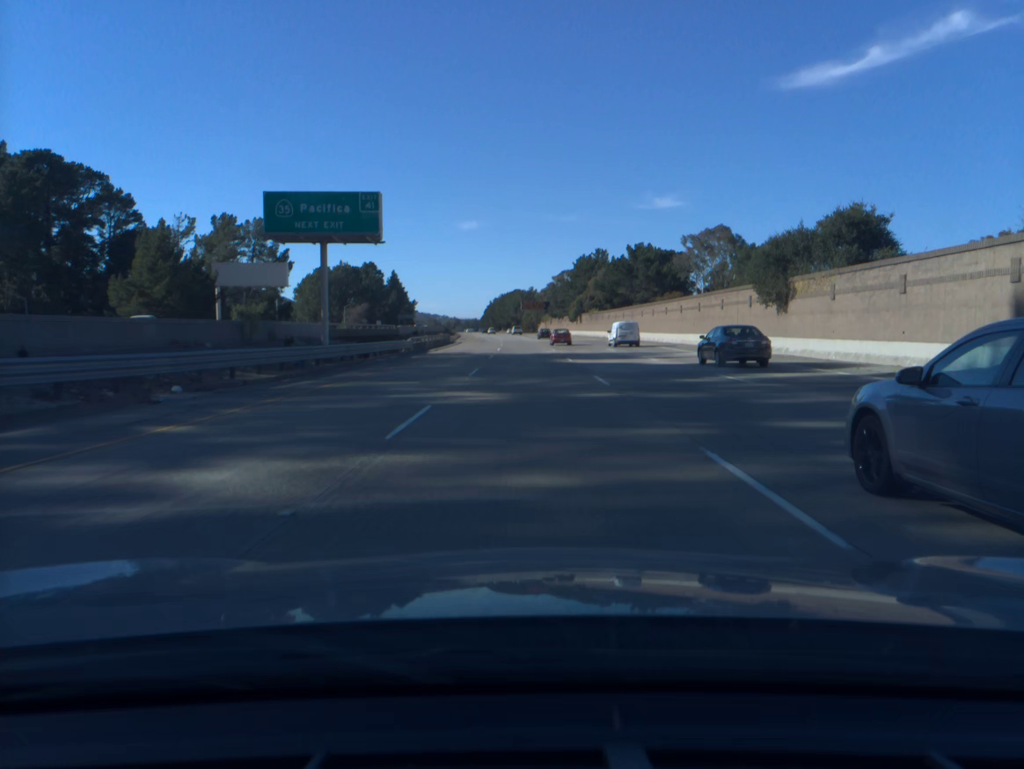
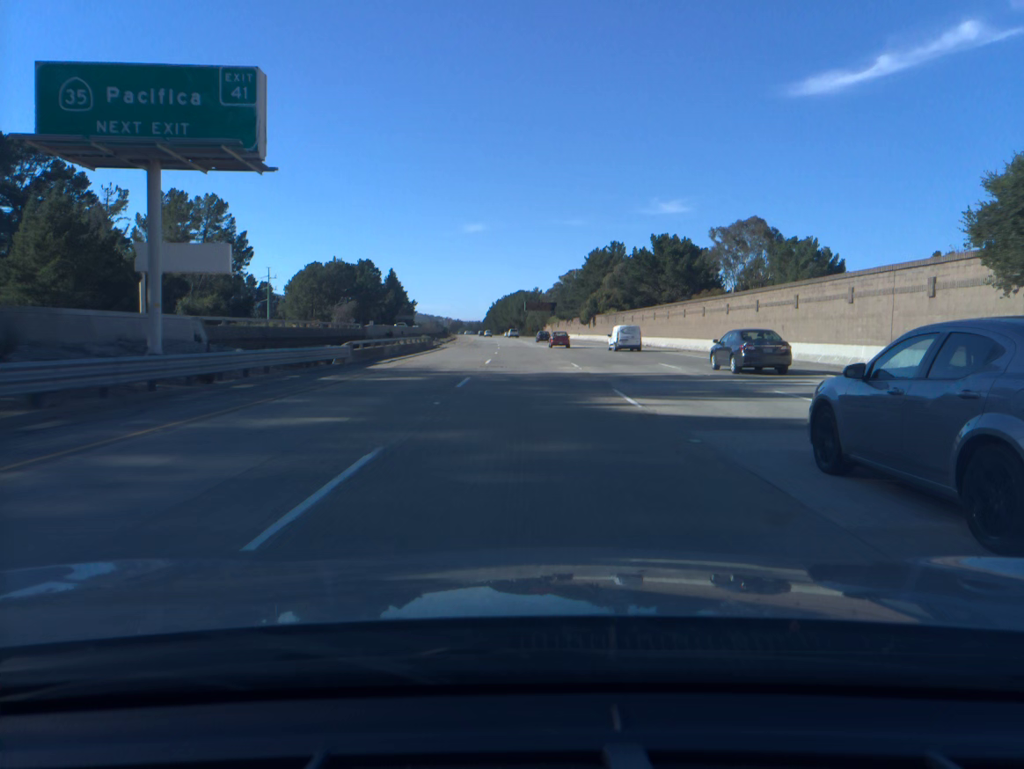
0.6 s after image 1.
(-0.1, +19.7) m; 0°
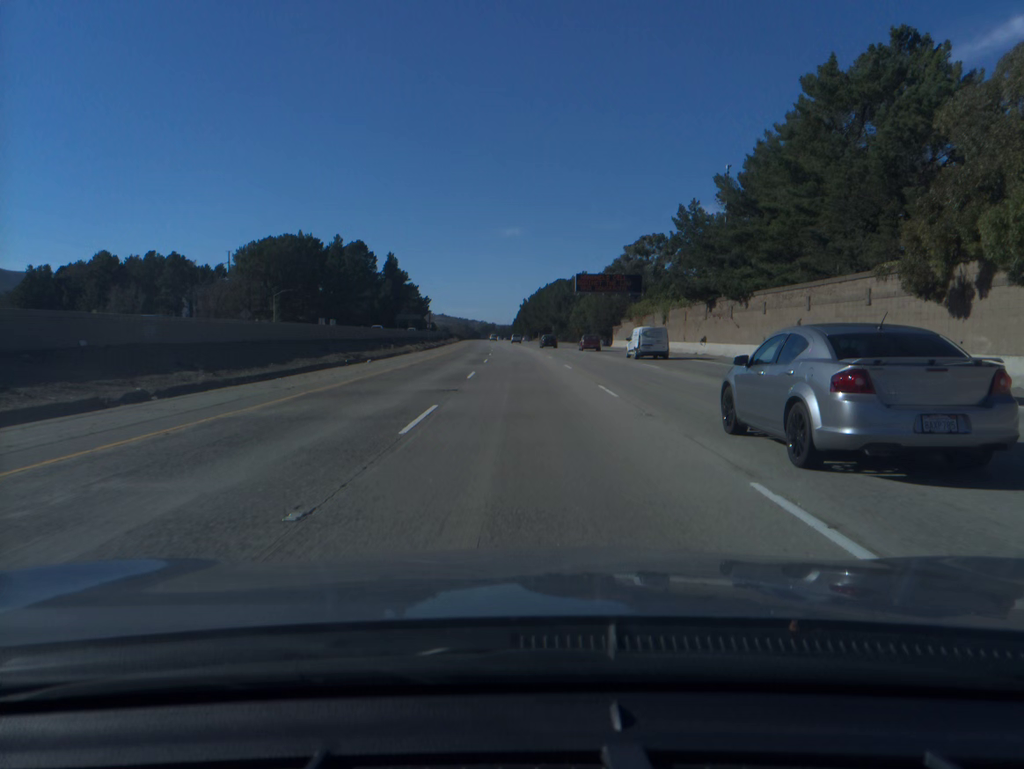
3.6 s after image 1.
(-1.9, +98.9) m; -3°
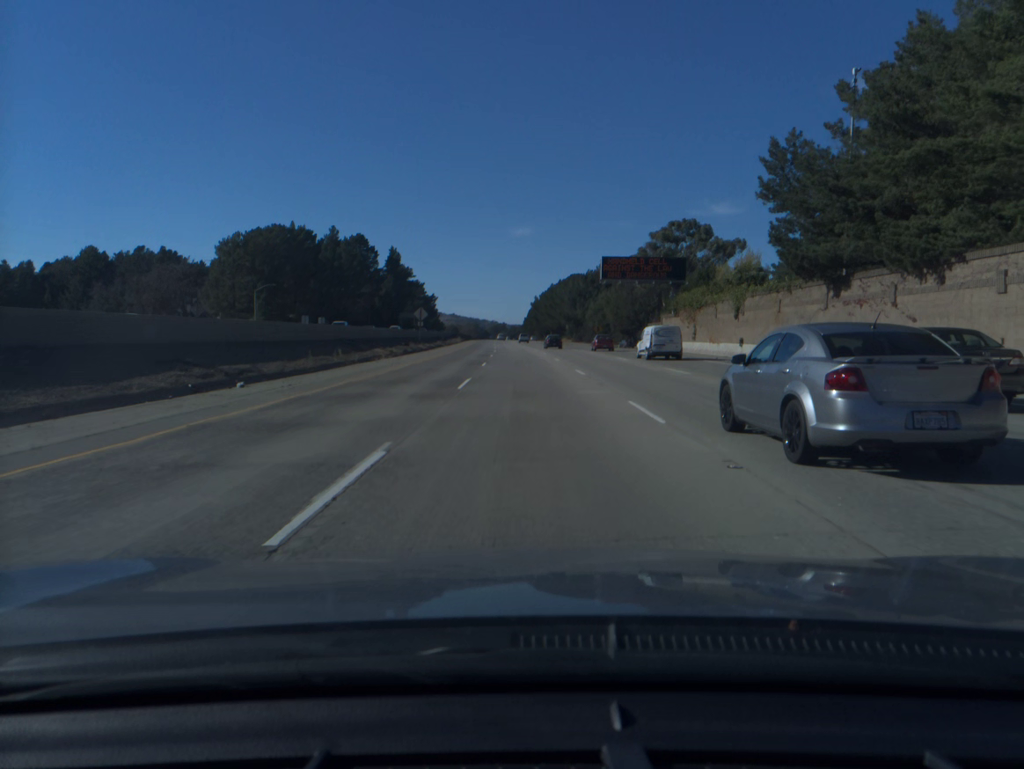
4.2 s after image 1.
(-0.1, +19.9) m; -1°
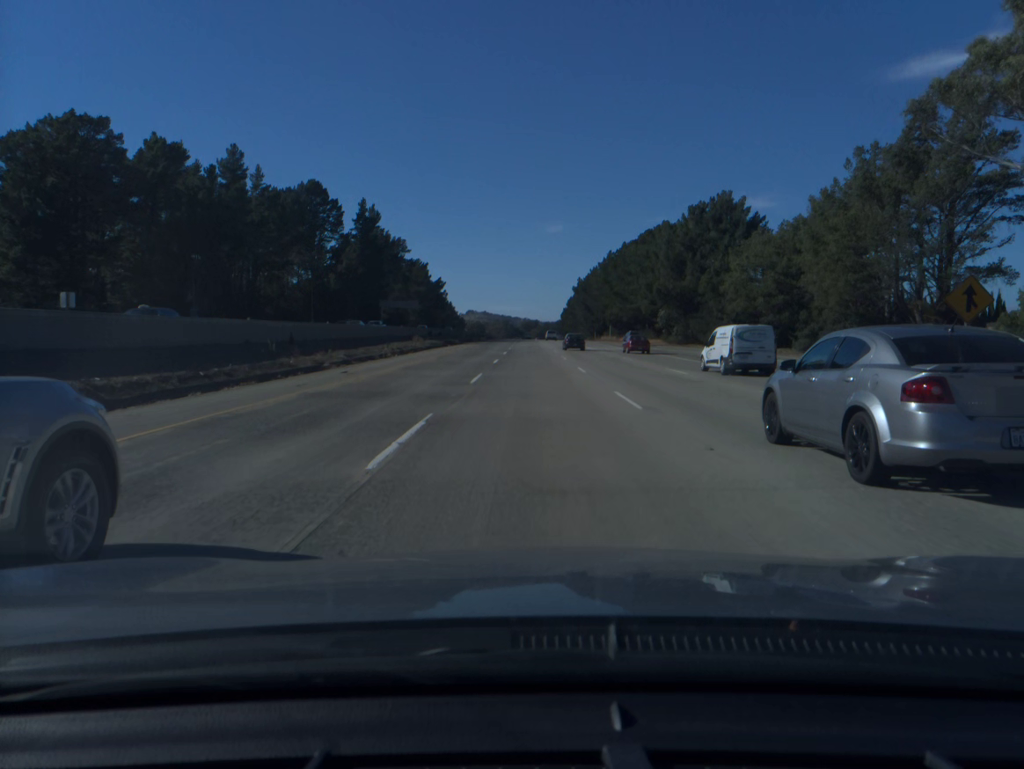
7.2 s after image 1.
(-2.5, +99.8) m; -2°
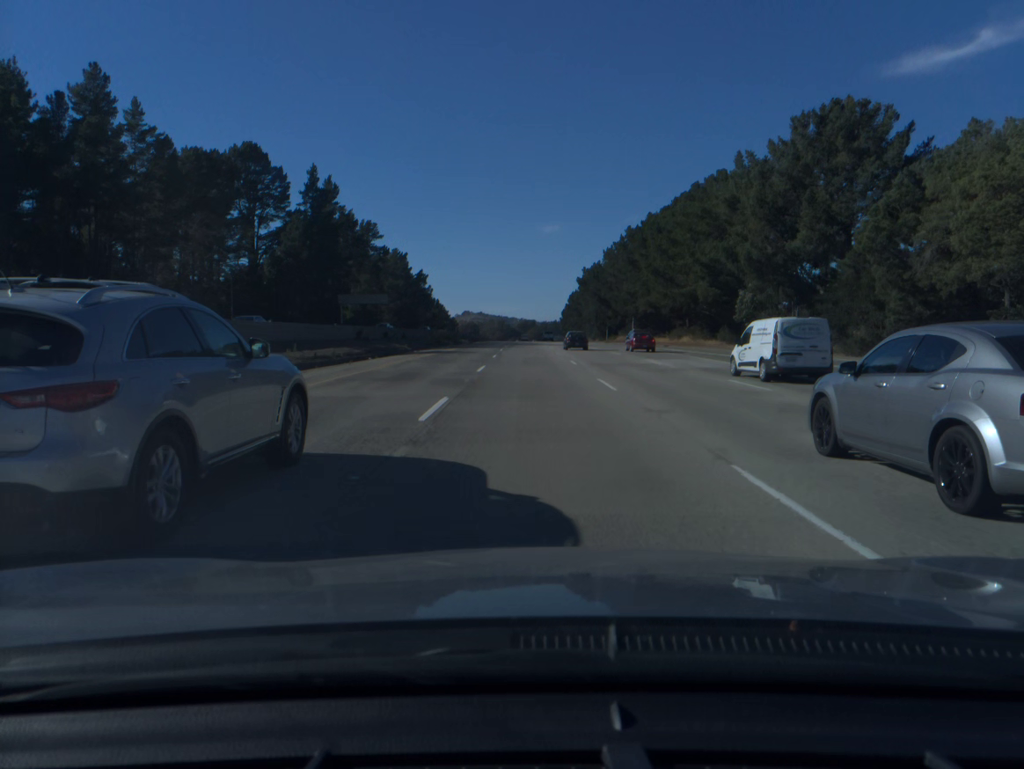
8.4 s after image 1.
(+0.1, +40.0) m; 0°
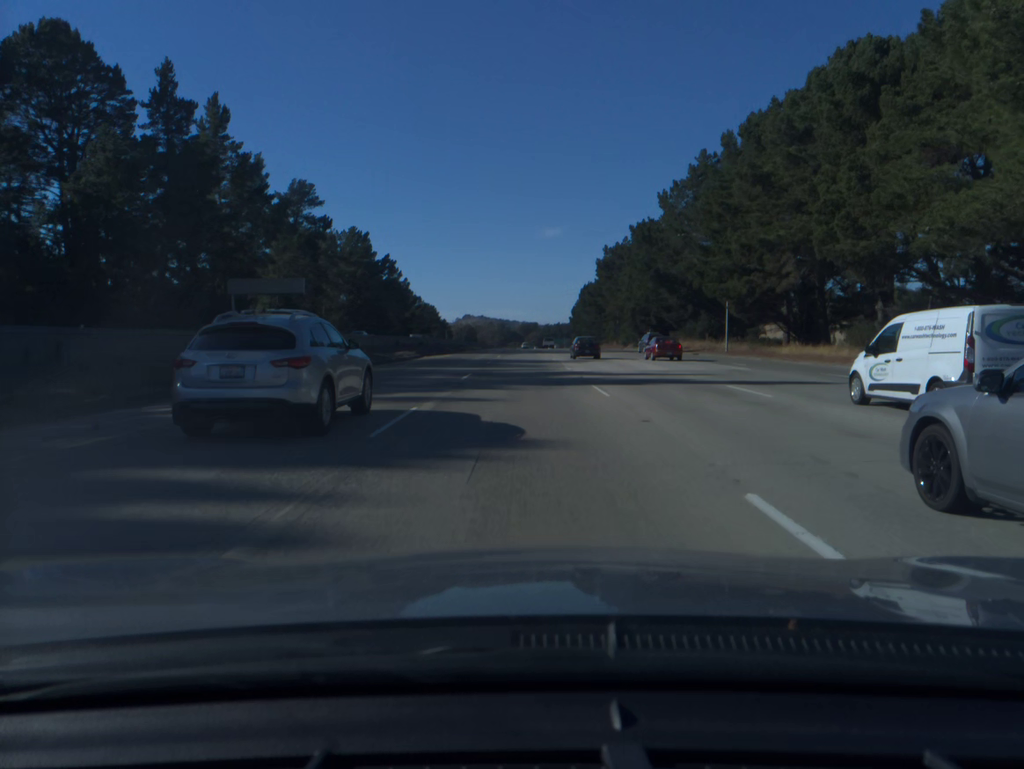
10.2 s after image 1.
(+0.1, +59.7) m; 0°
